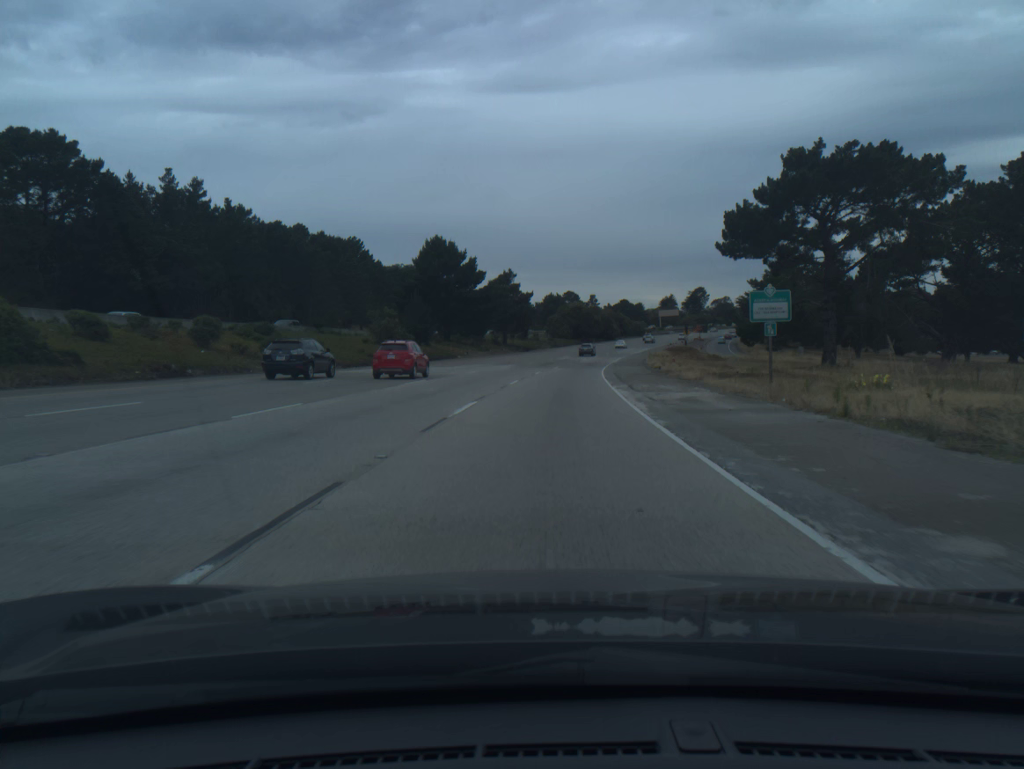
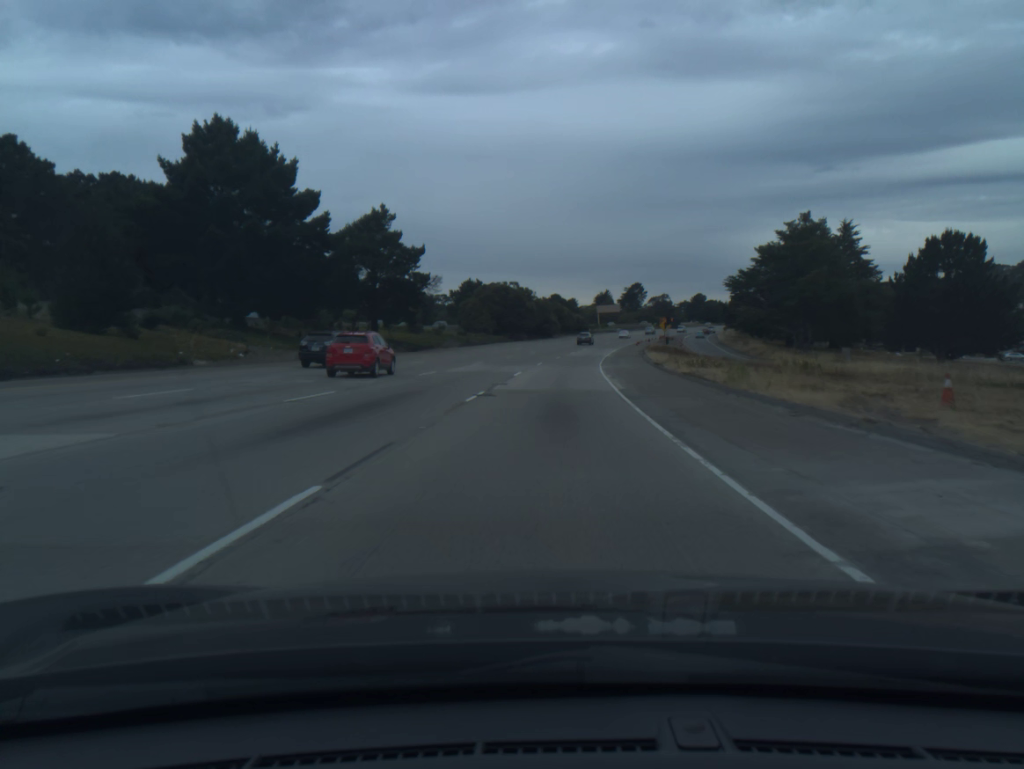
(+2.6, +54.9) m; +5°
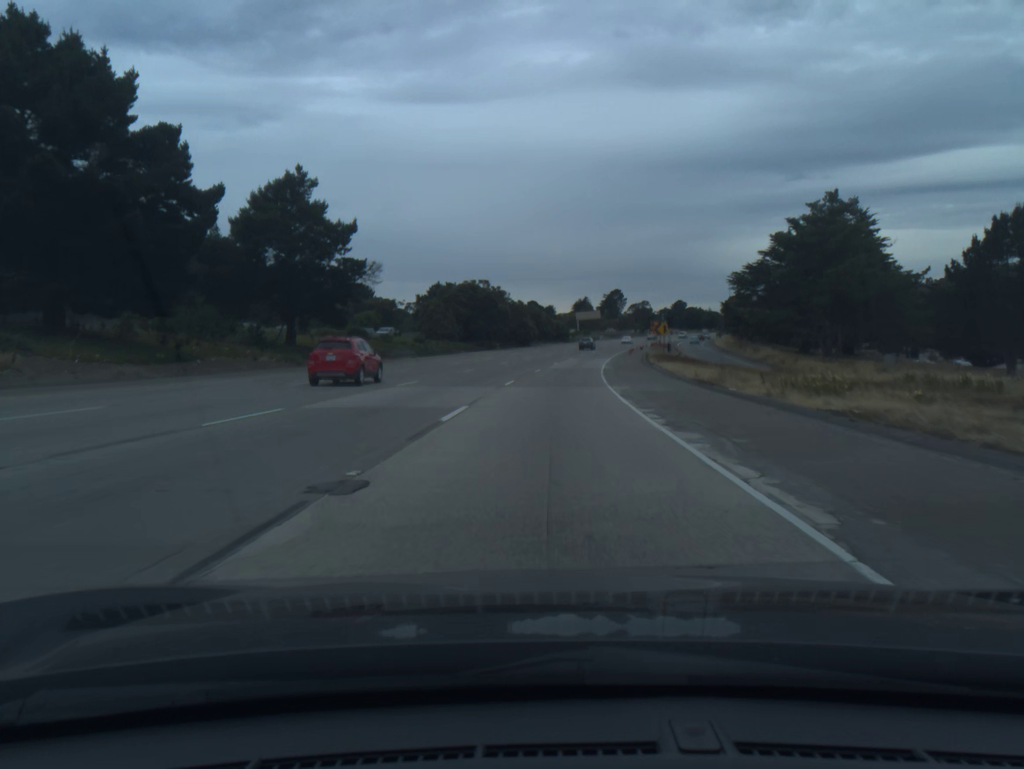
(+0.3, +18.3) m; +2°
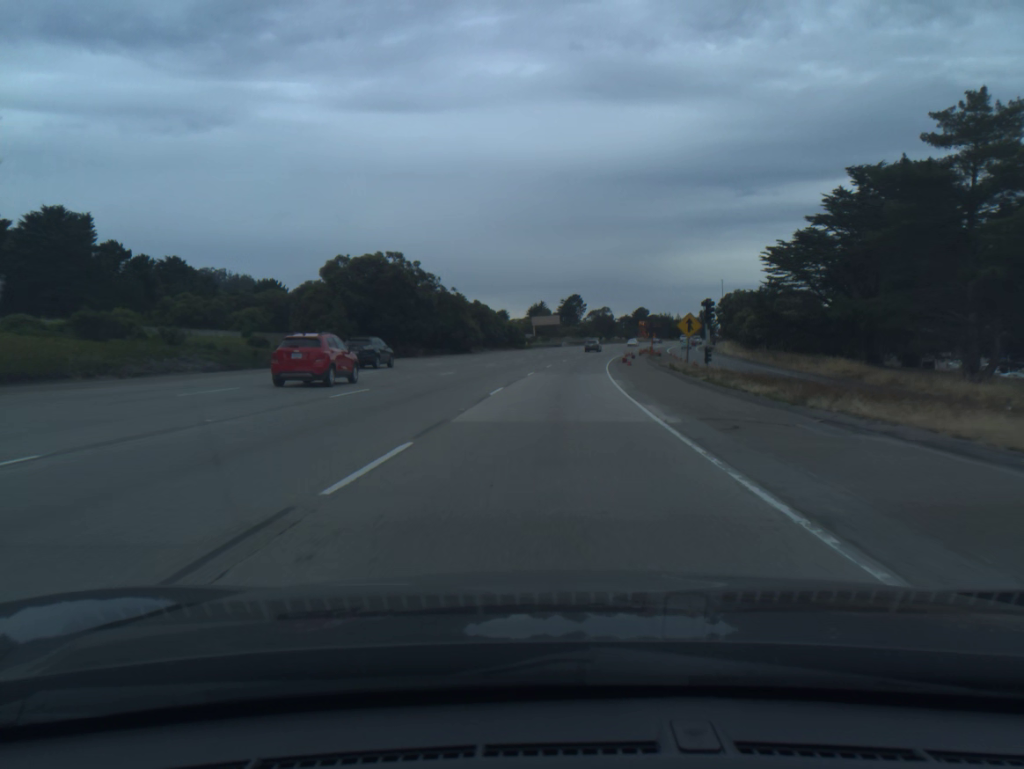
(+1.1, +36.6) m; +3°
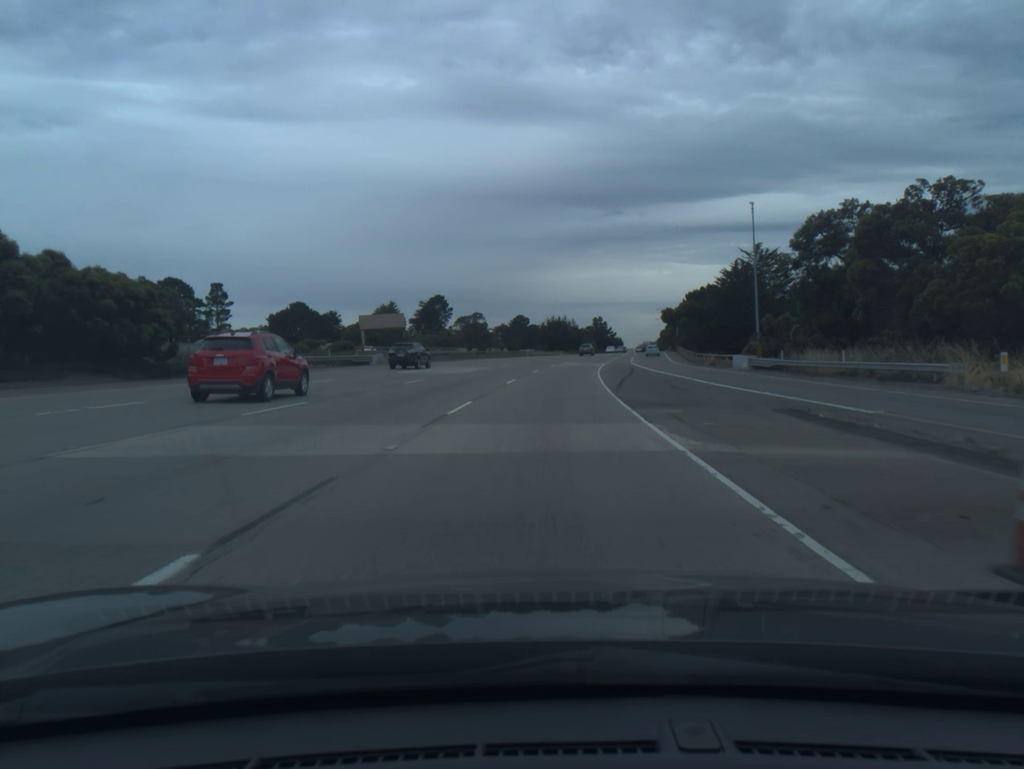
(+7.4, +90.7) m; +9°
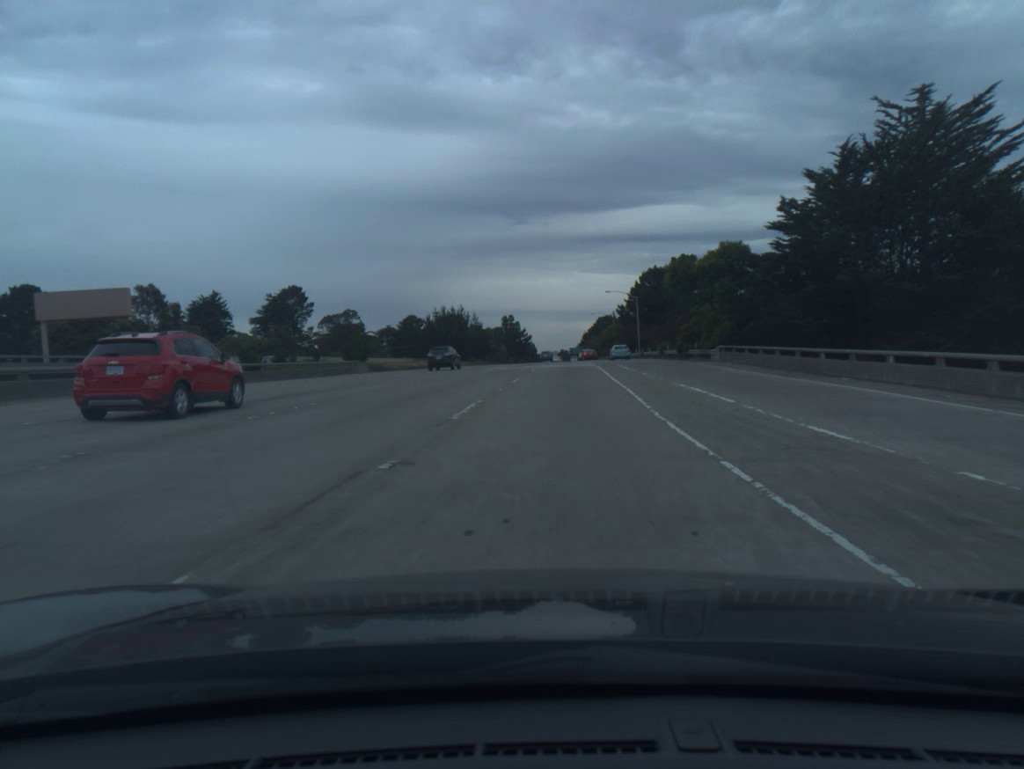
(+4.1, +72.5) m; +7°
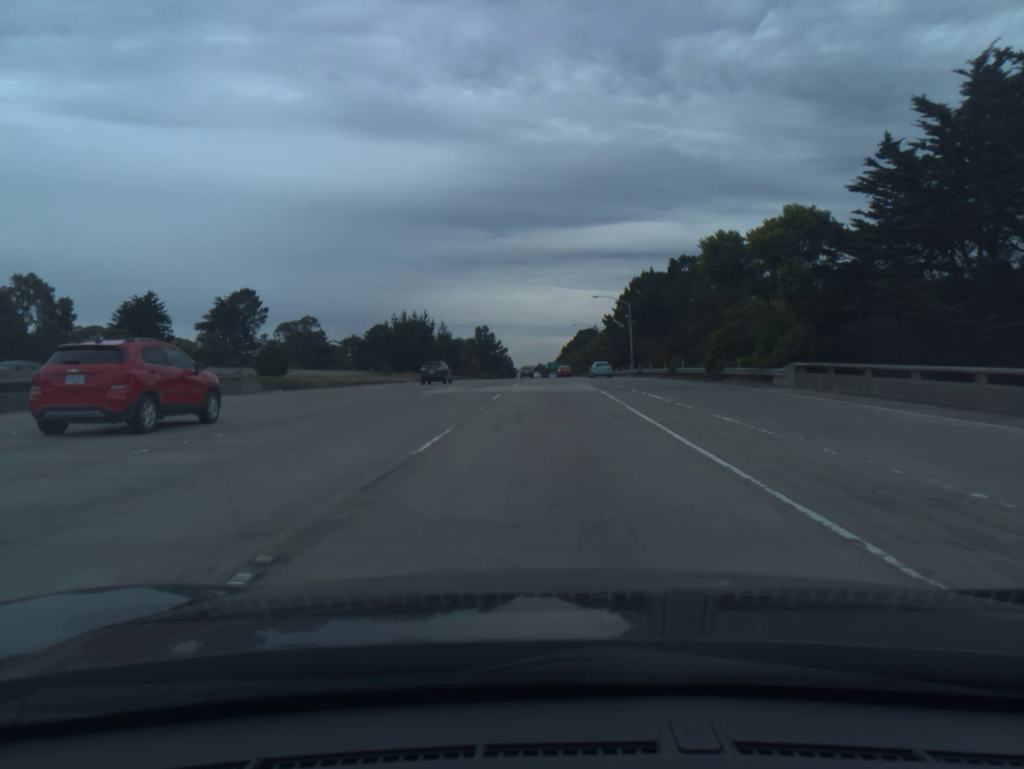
(+0.3, +18.2) m; +2°
